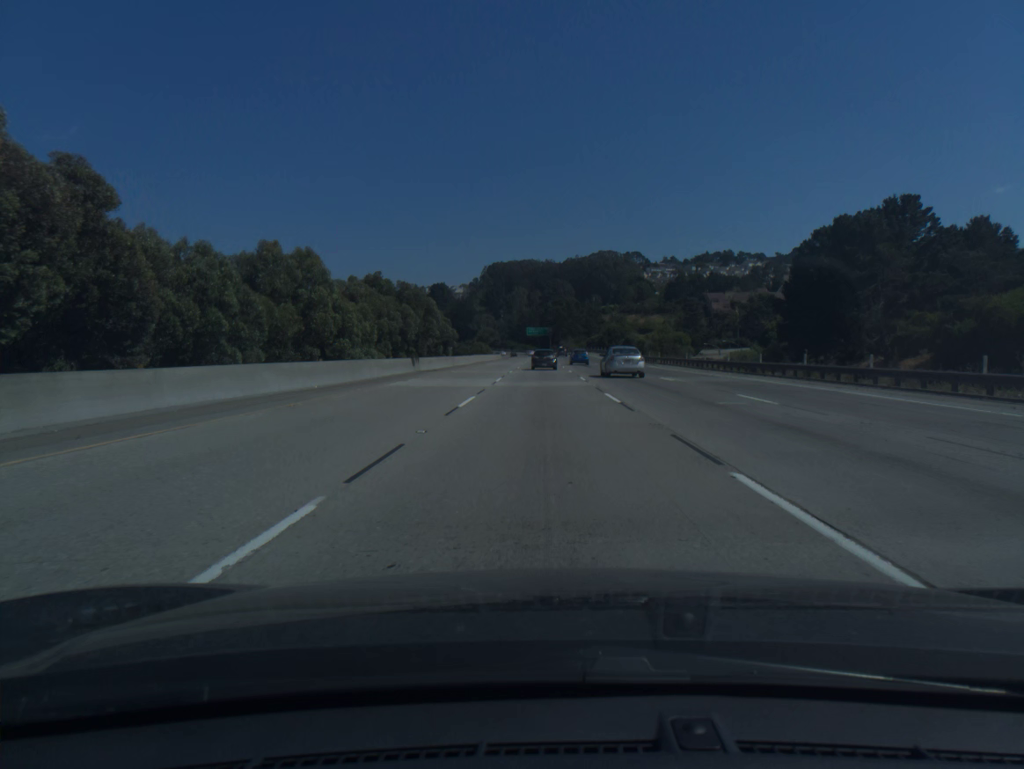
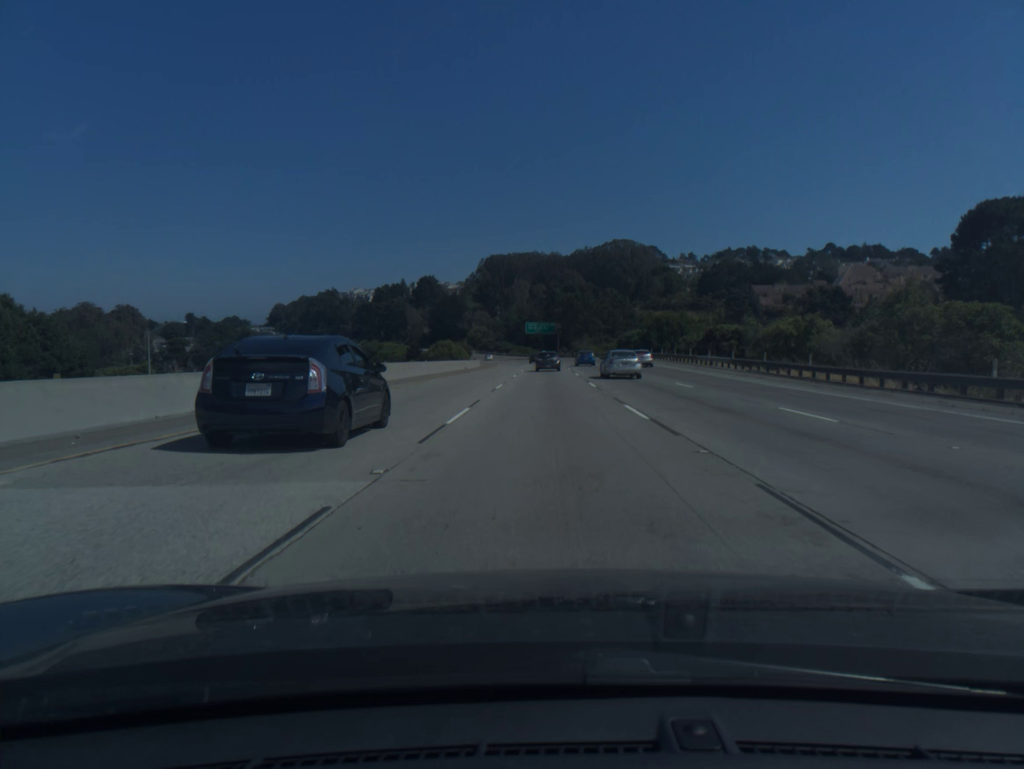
(-0.2, +76.3) m; 0°
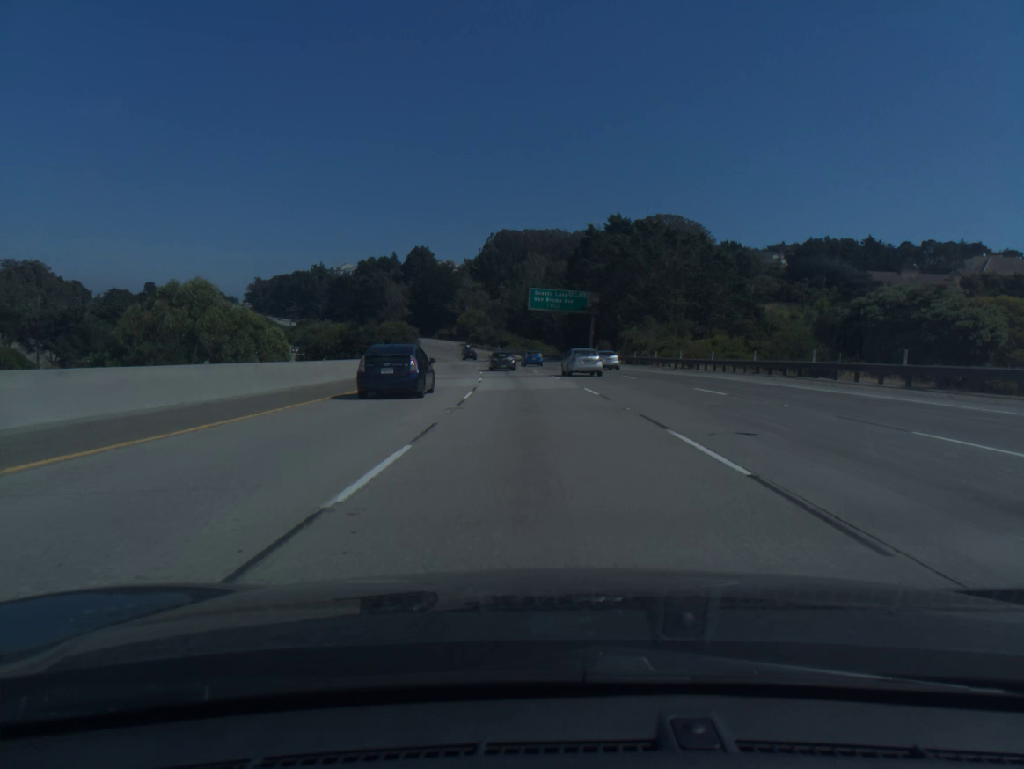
(0.0, +95.0) m; -1°
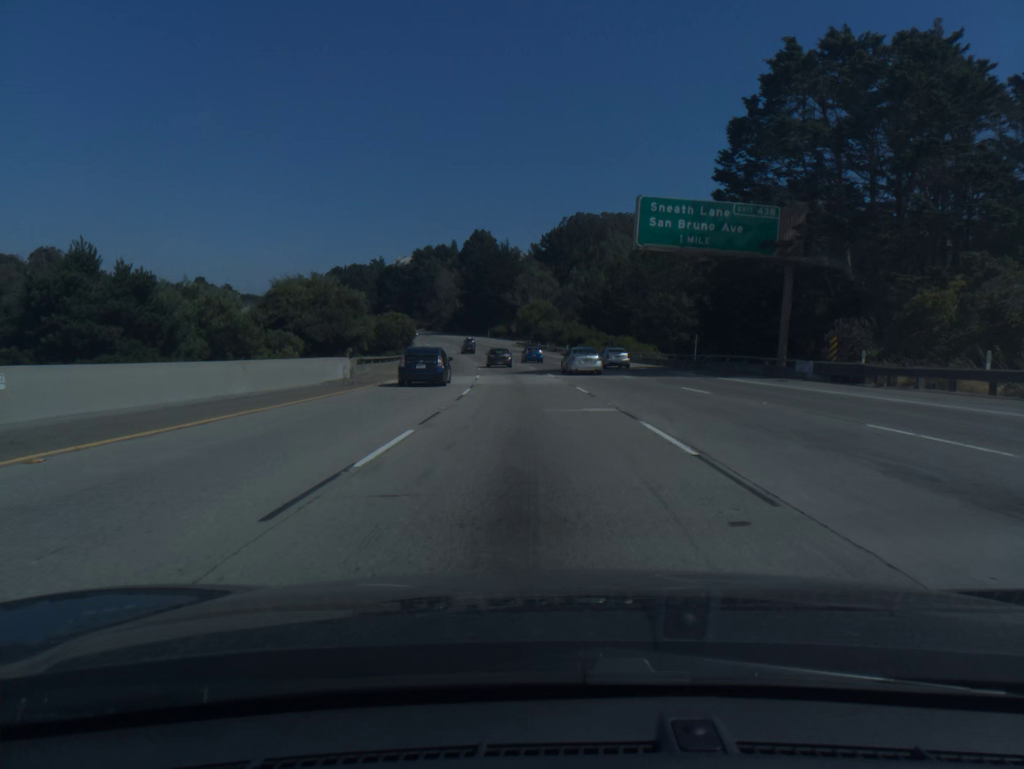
(-2.4, +56.6) m; -5°
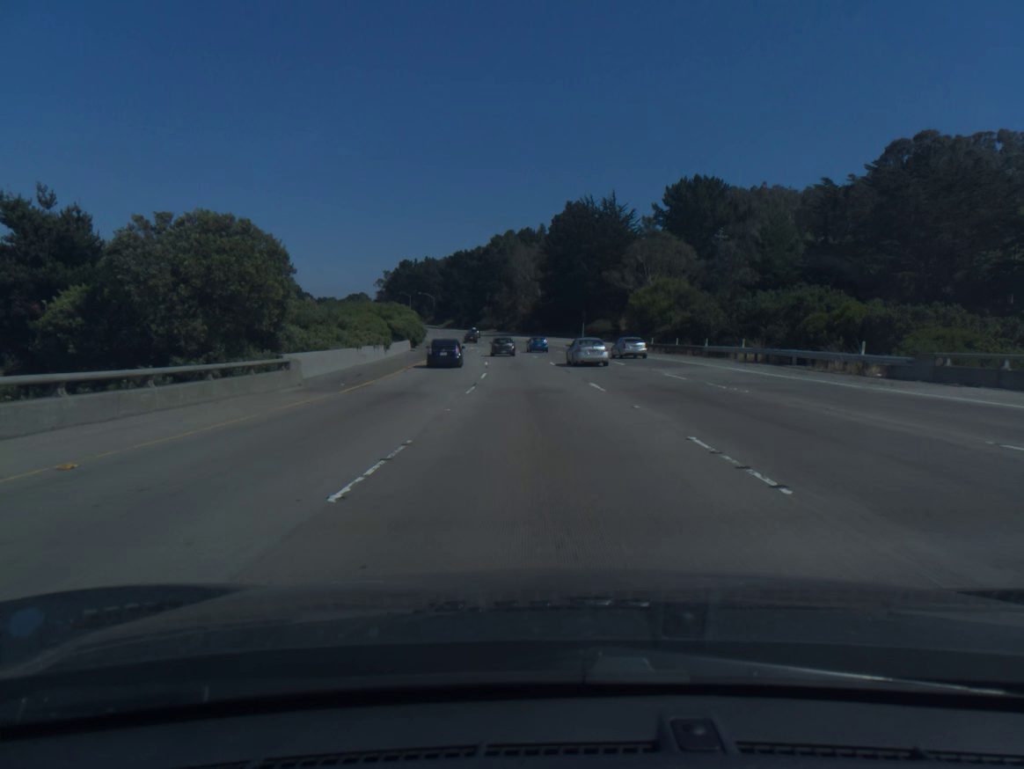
(-4.8, +75.3) m; -7°
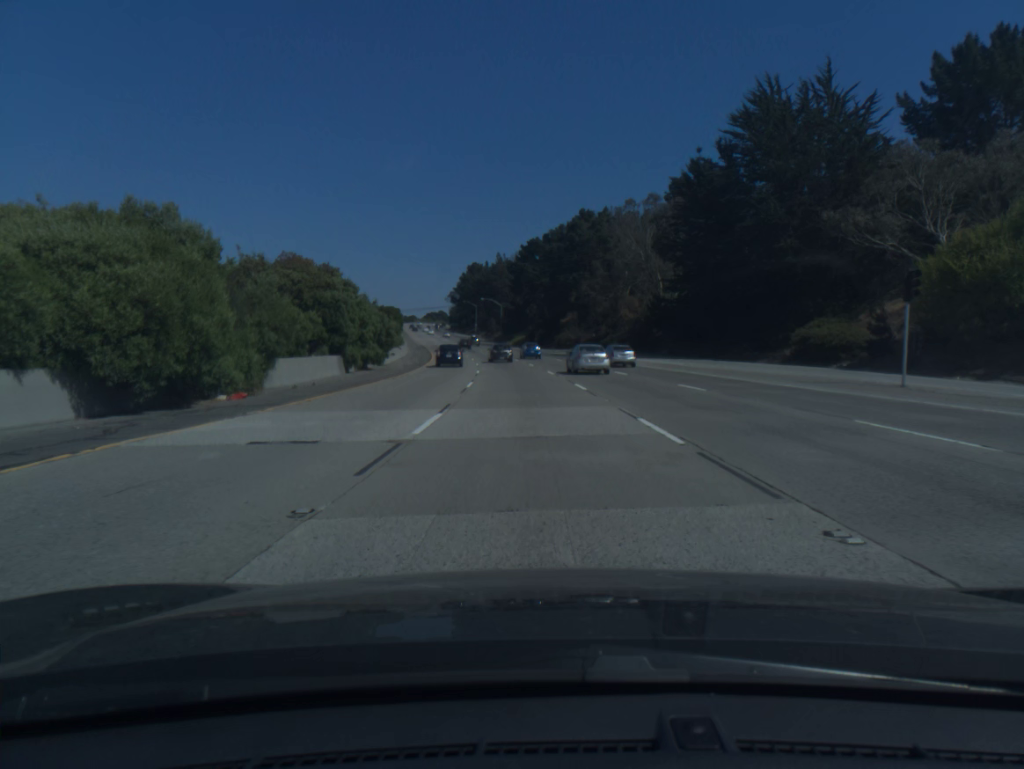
(-4.2, +75.1) m; -6°
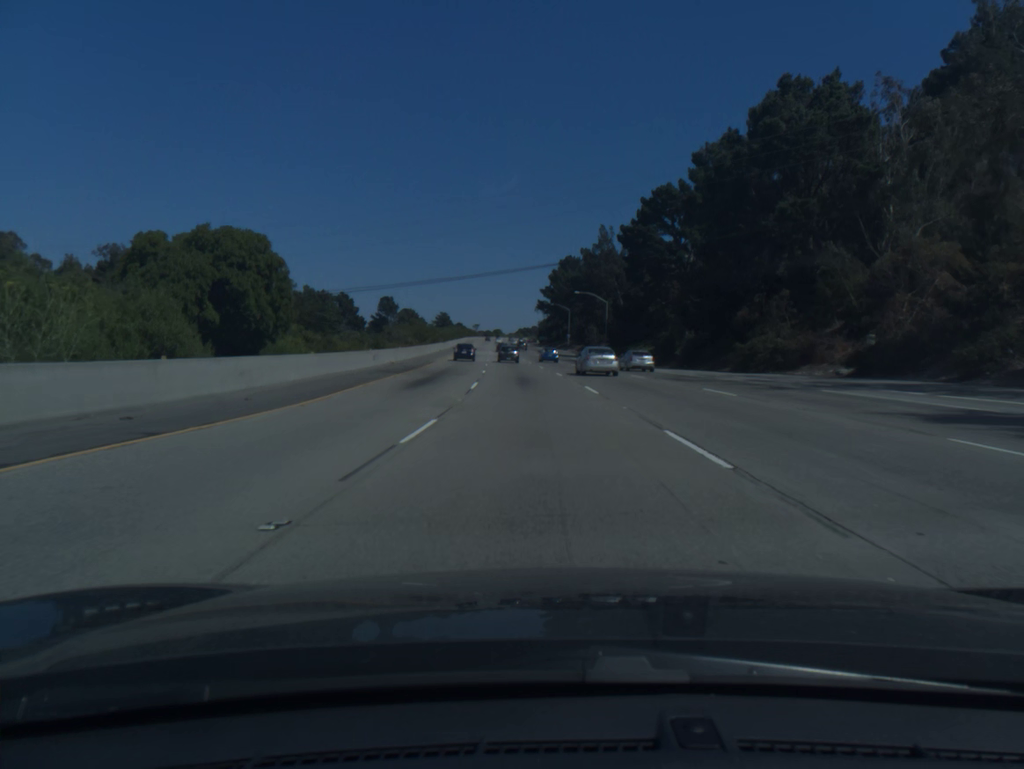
(-4.7, +74.5) m; -7°
